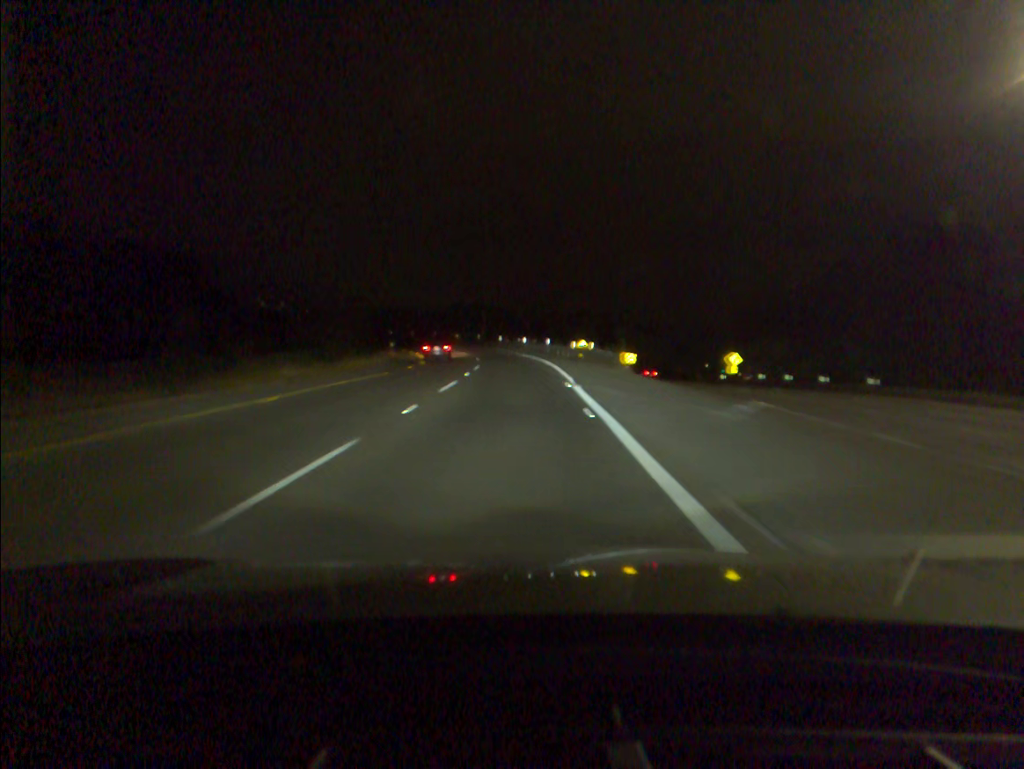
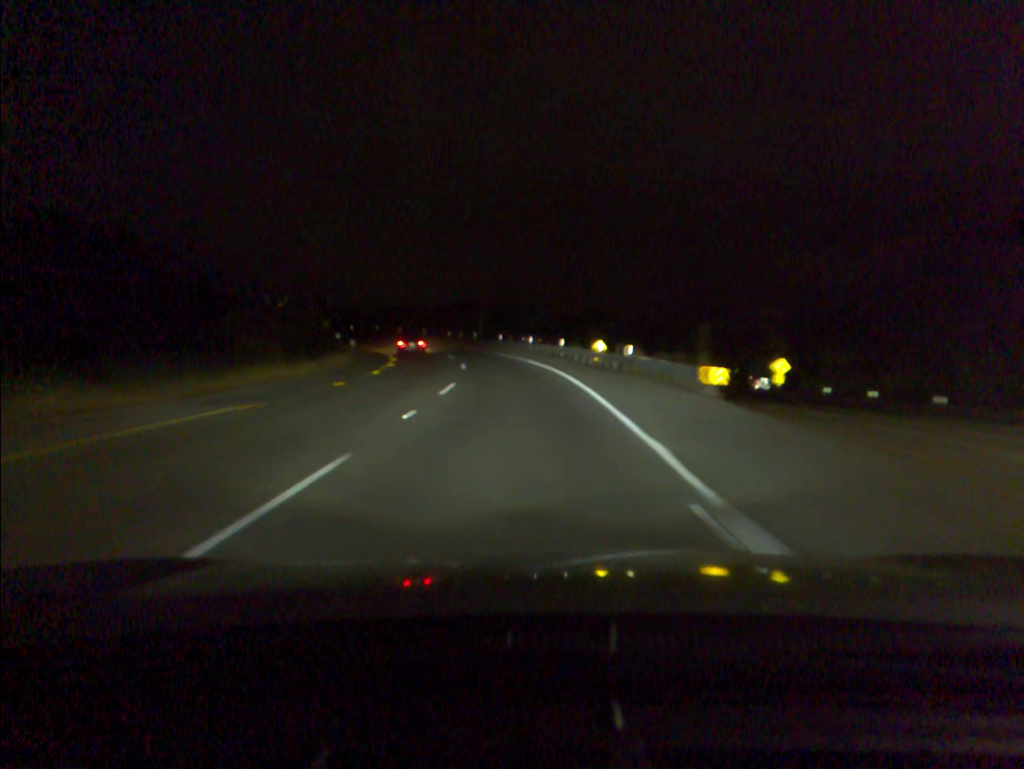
(0.0, +16.2) m; 0°
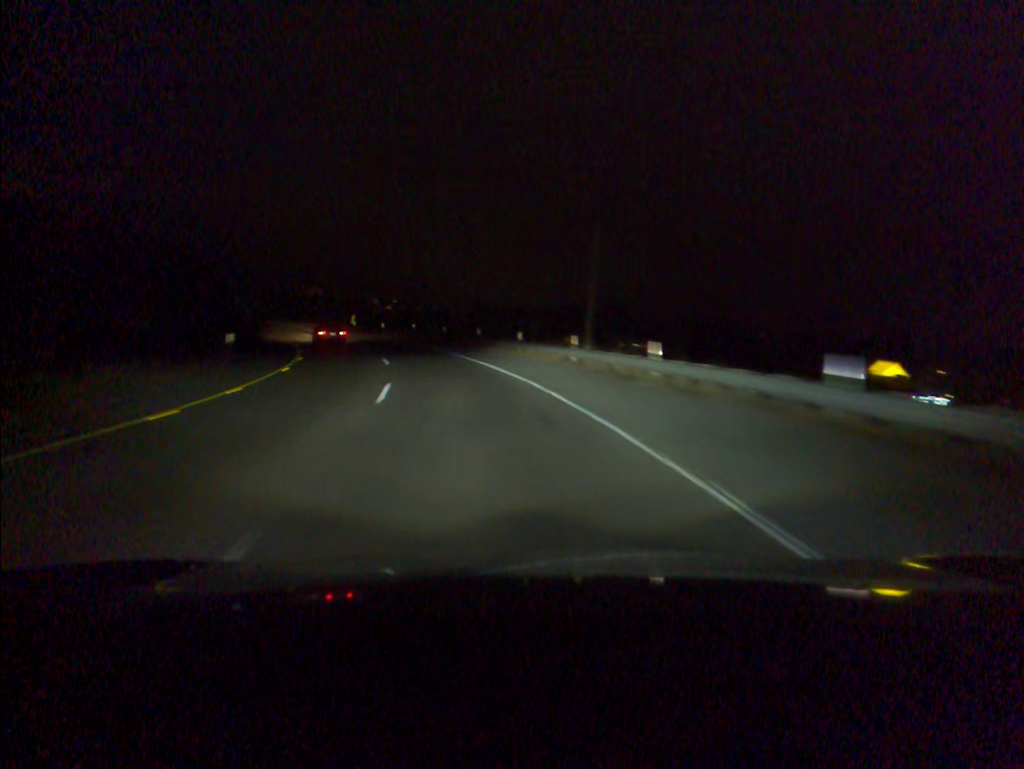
(-2.3, +47.0) m; -7°
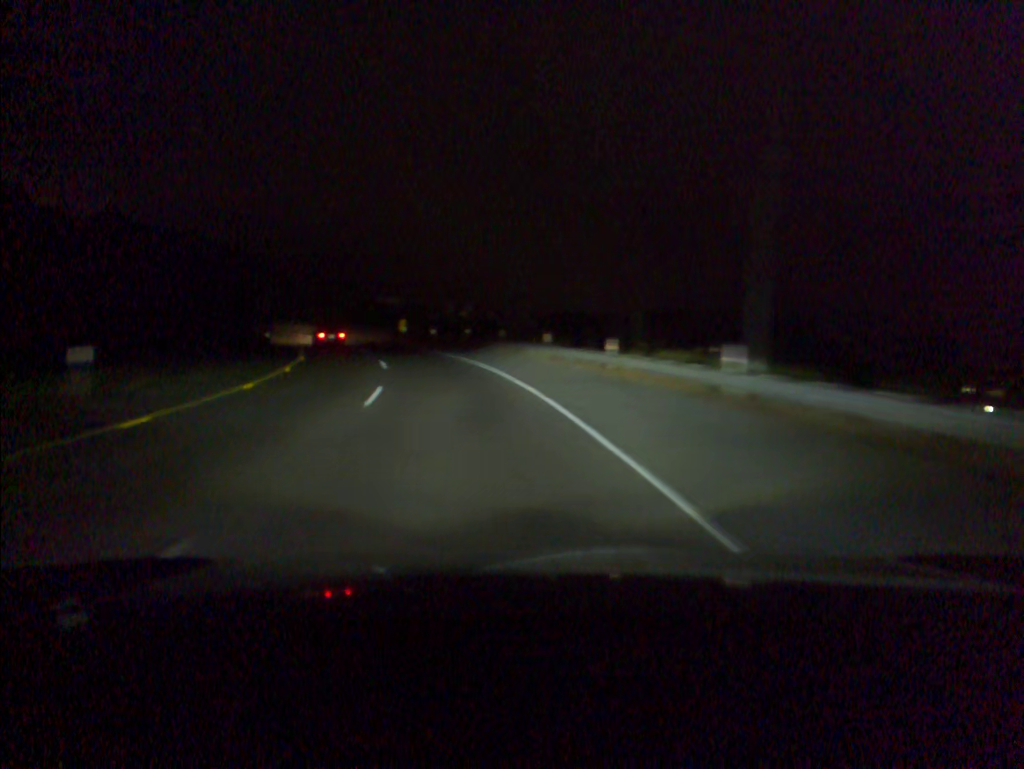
(-0.6, +15.1) m; -5°
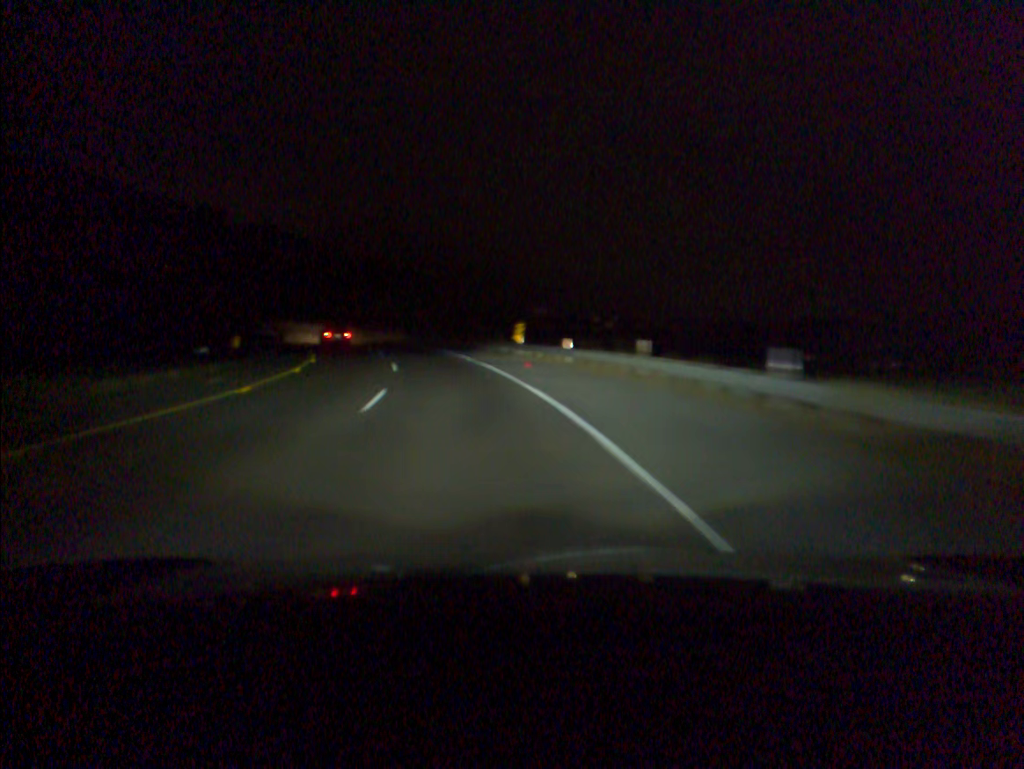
(-2.9, +29.9) m; -11°
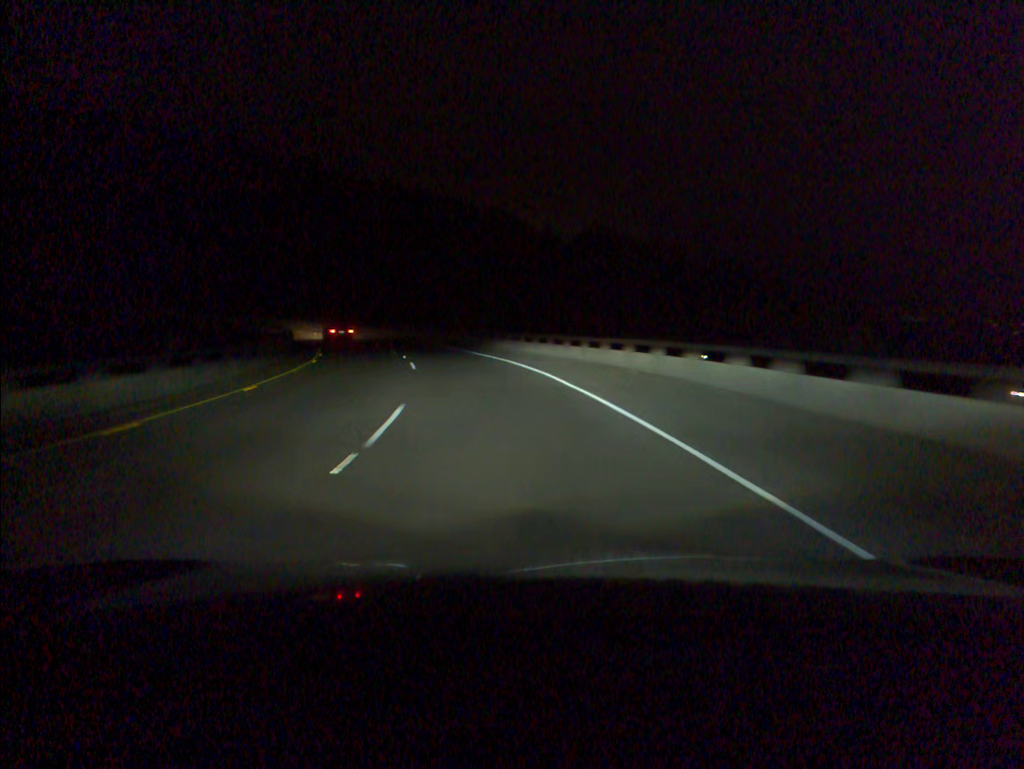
(-16.0, +72.2) m; -24°
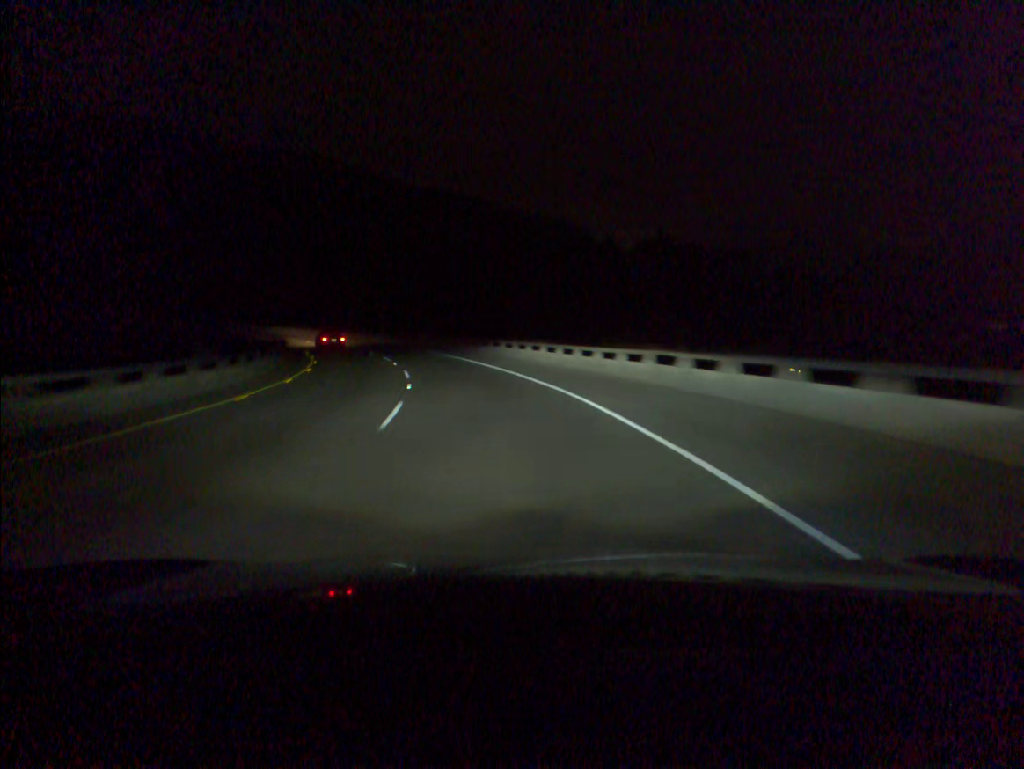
(-0.6, +14.9) m; -4°
